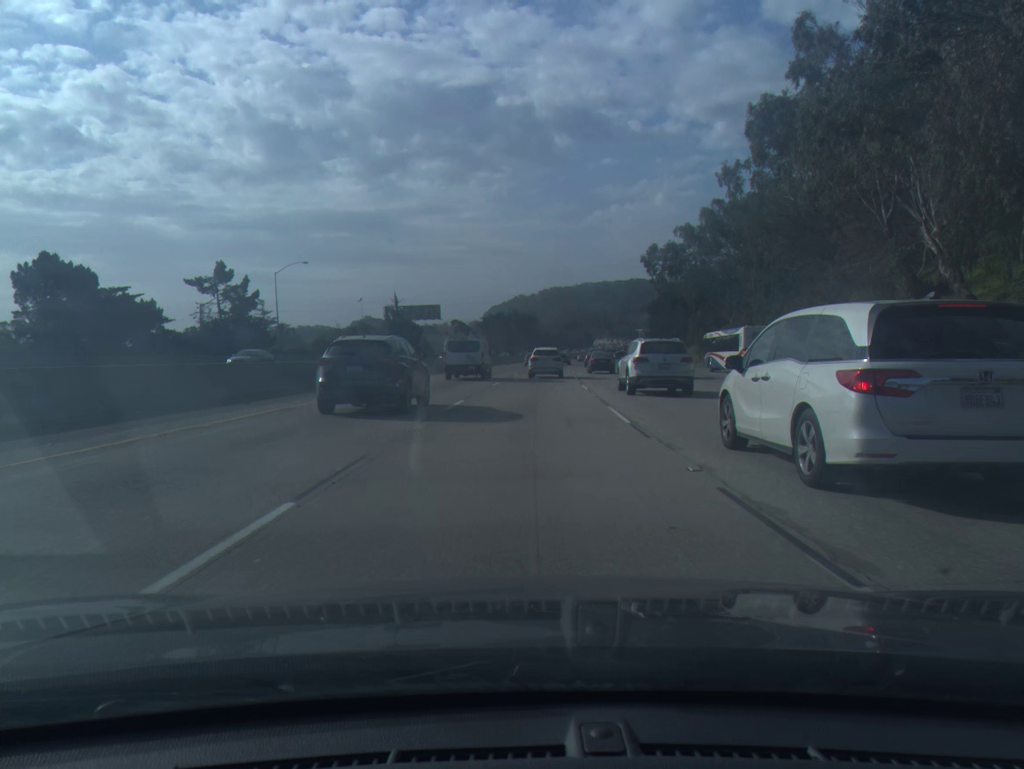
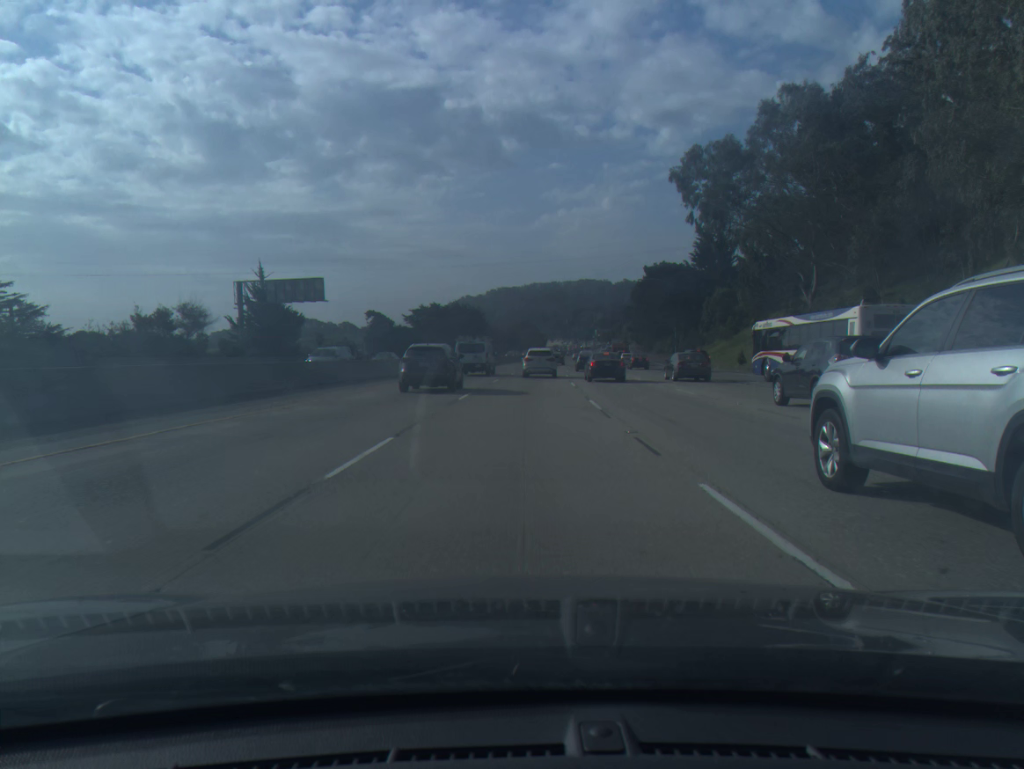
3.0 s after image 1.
(+1.8, +53.1) m; +4°
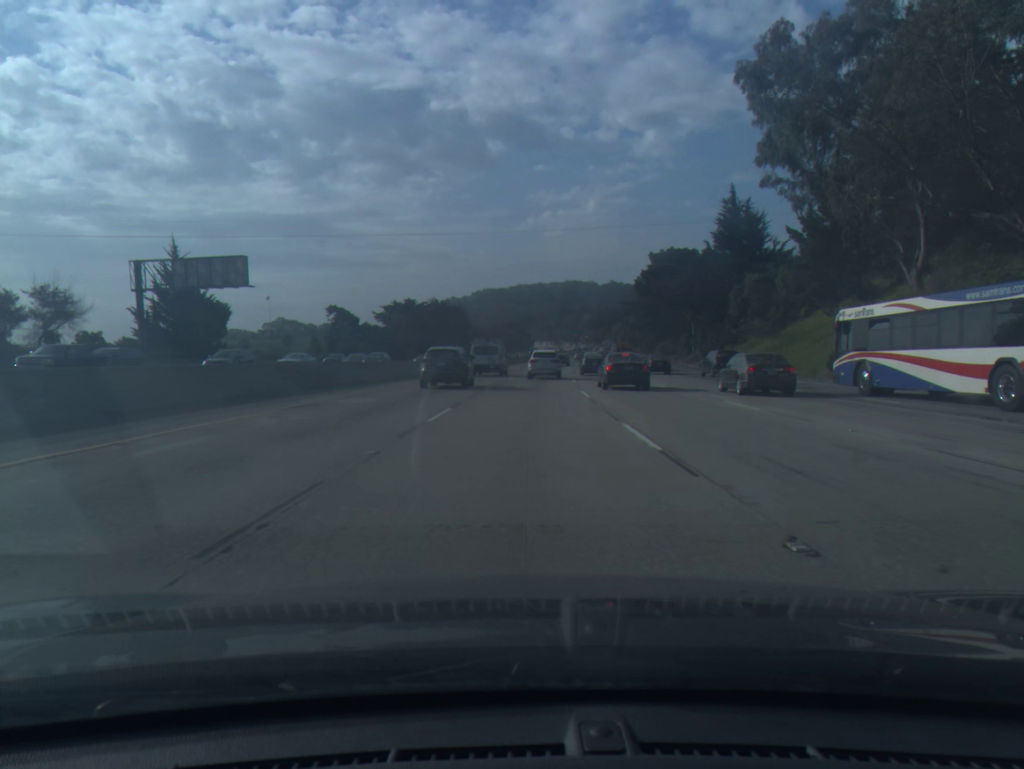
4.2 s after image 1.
(+0.2, +21.7) m; +1°
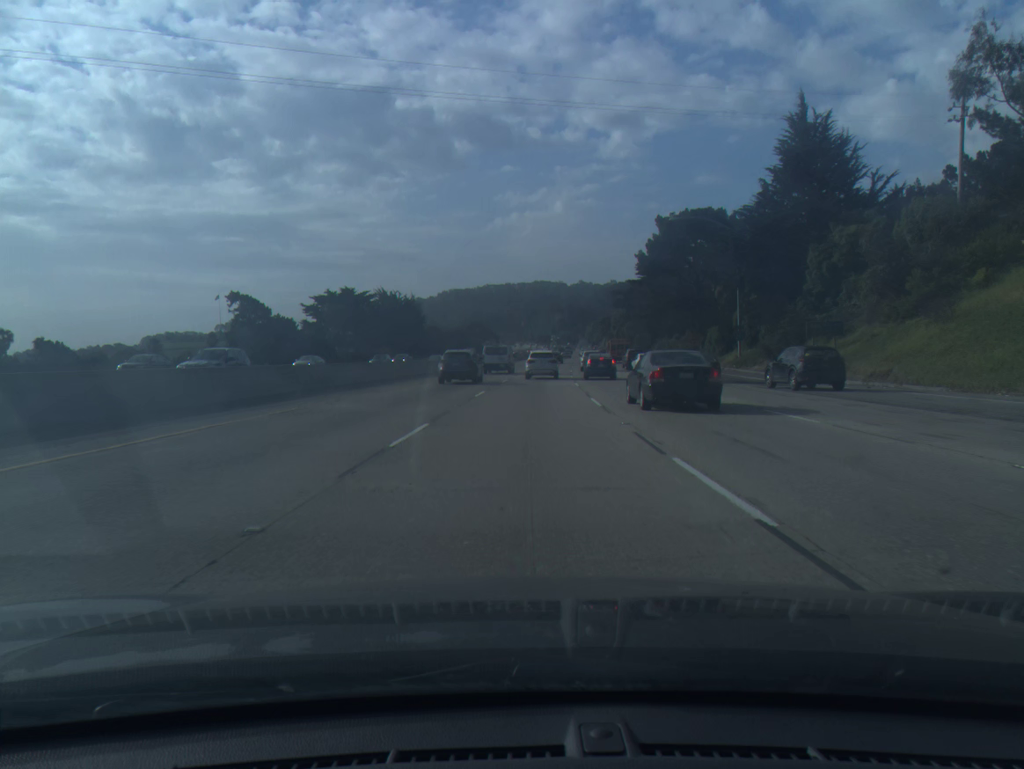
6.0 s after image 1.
(+0.6, +33.1) m; +2°
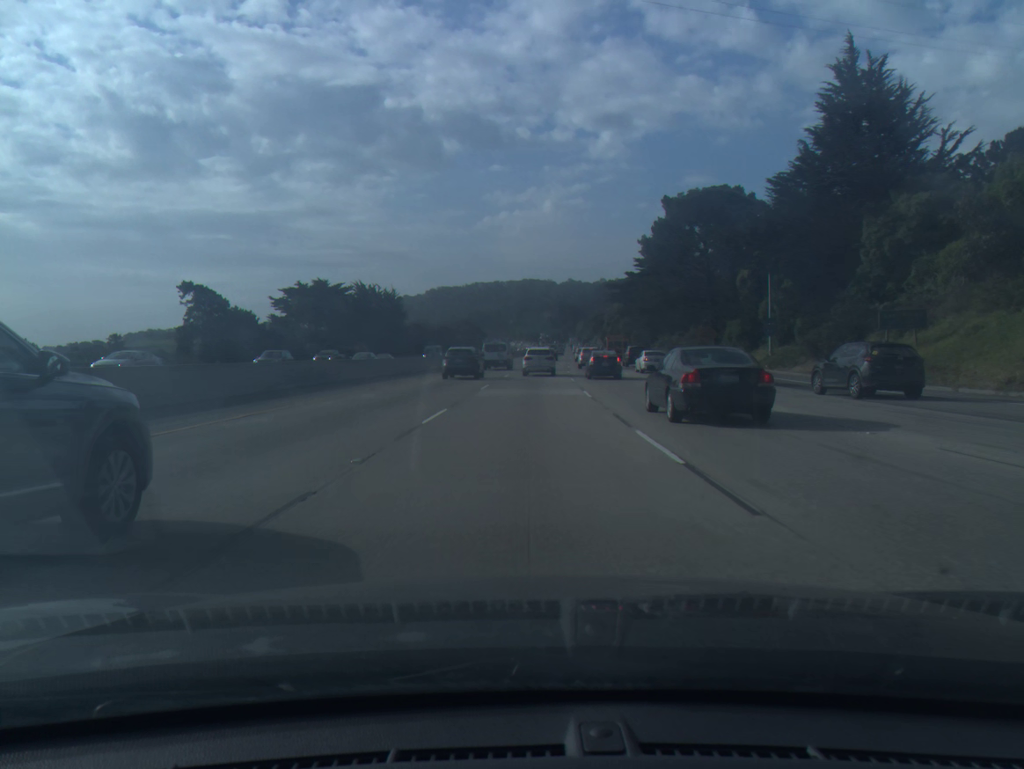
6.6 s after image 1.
(+0.1, +11.2) m; +1°
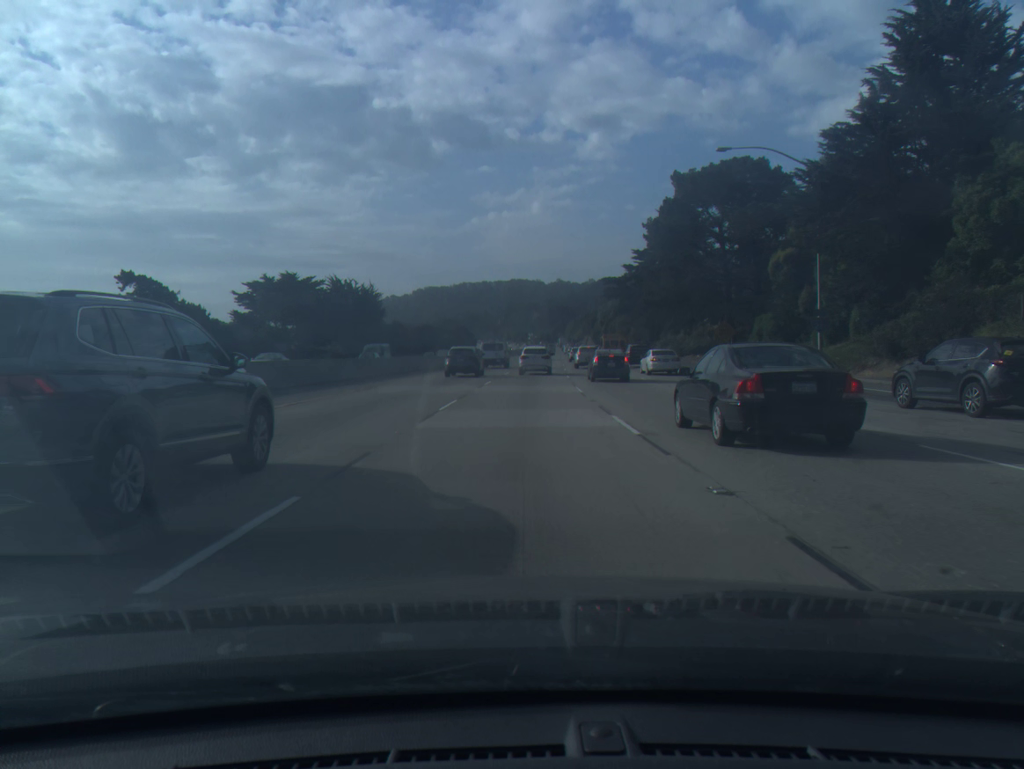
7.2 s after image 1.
(+0.1, +11.2) m; +1°
